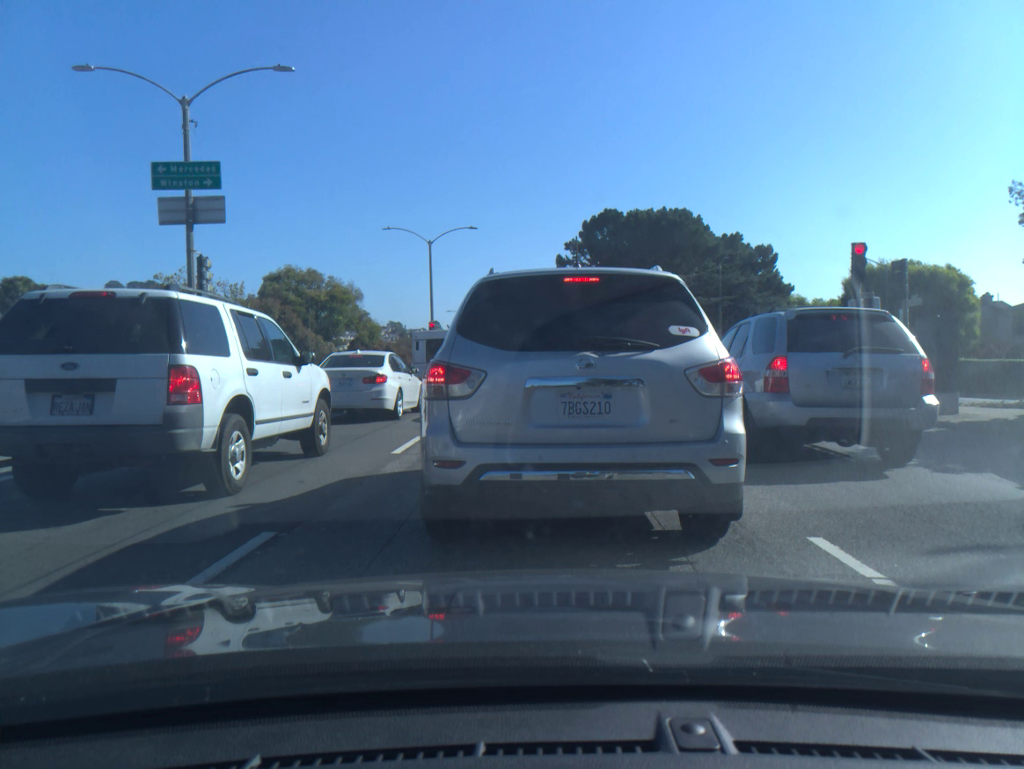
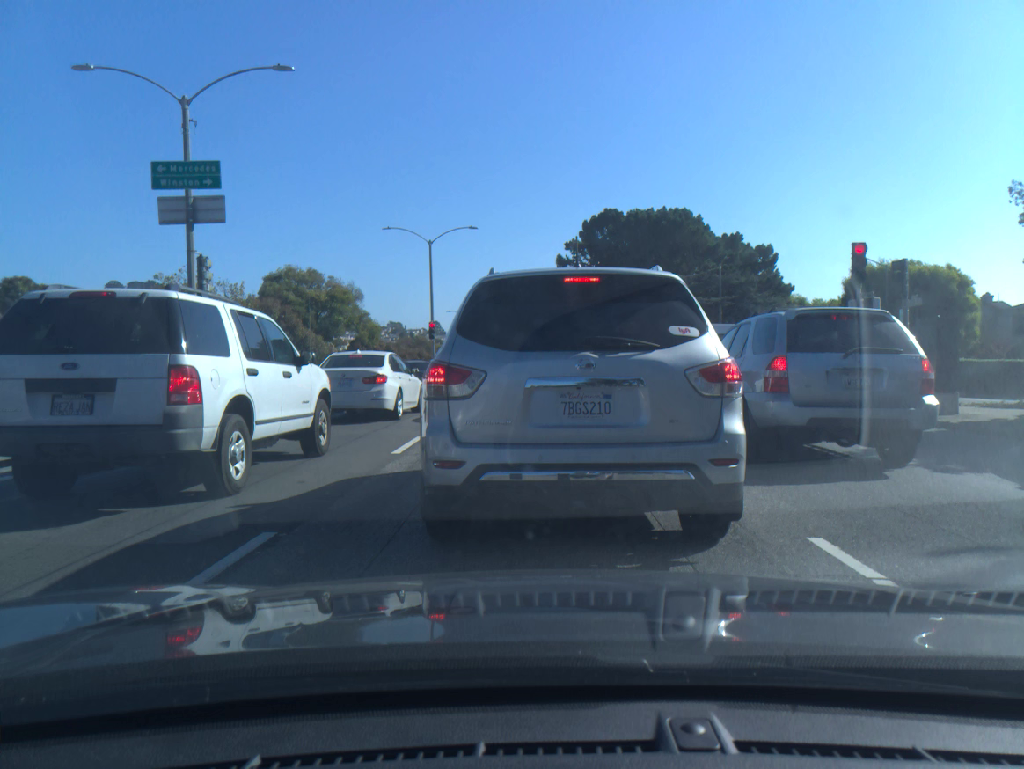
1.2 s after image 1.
(0.0, 0.0) m; 0°
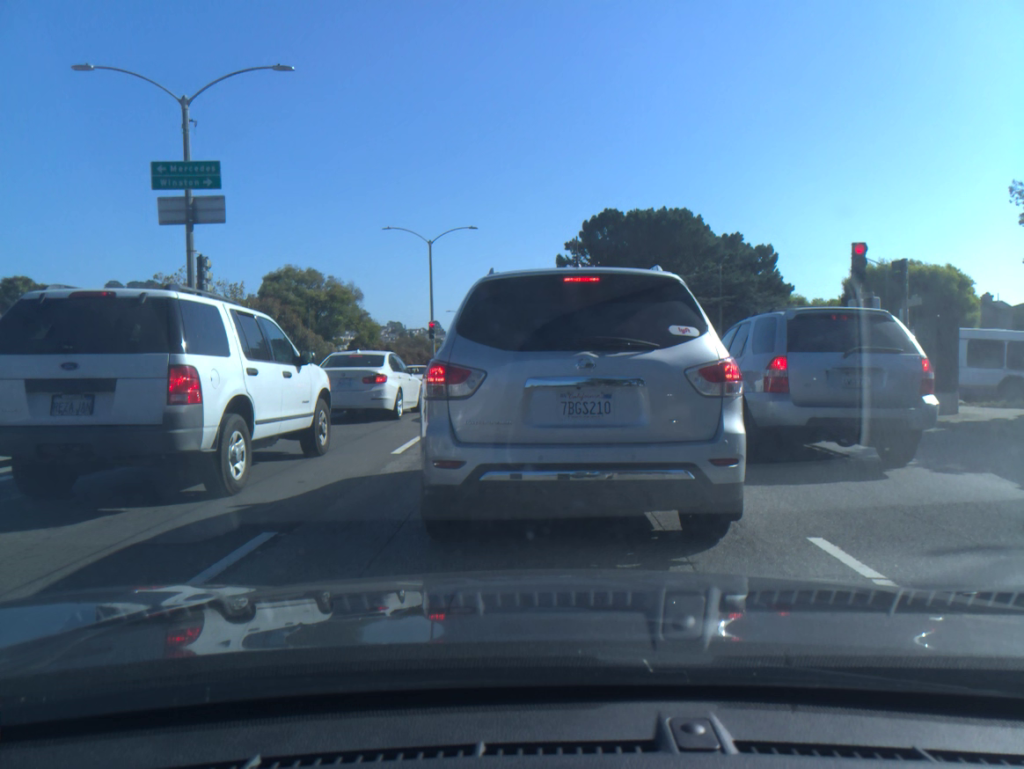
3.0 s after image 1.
(0.0, 0.0) m; 0°
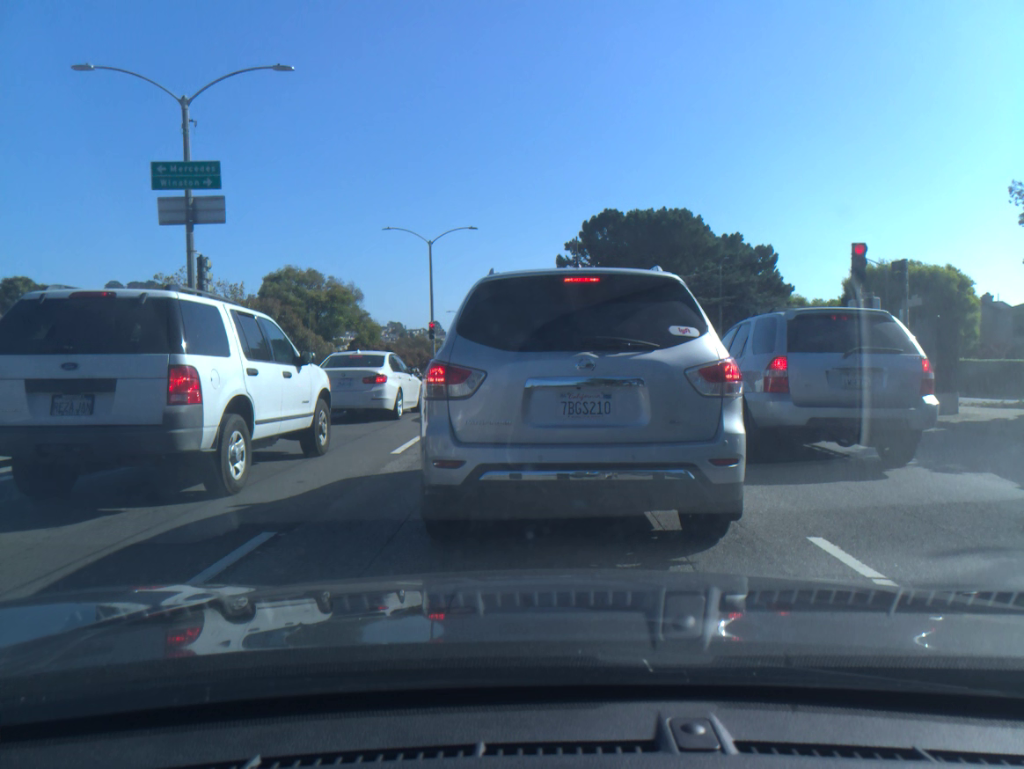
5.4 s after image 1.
(0.0, 0.0) m; 0°
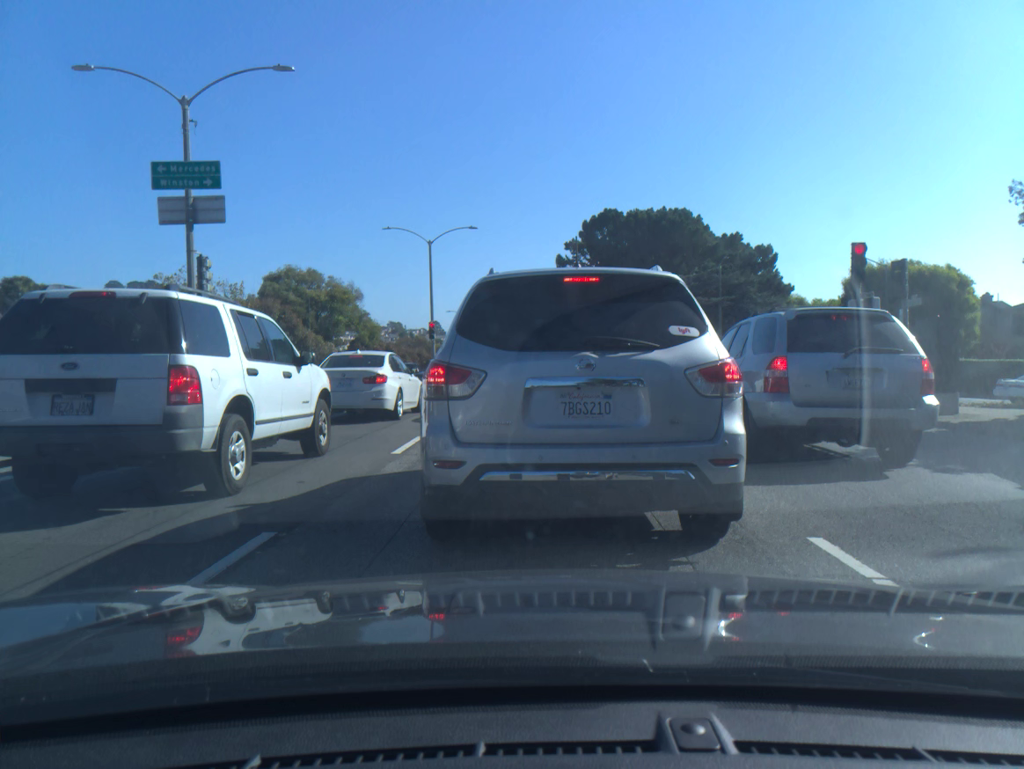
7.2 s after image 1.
(0.0, 0.0) m; 0°
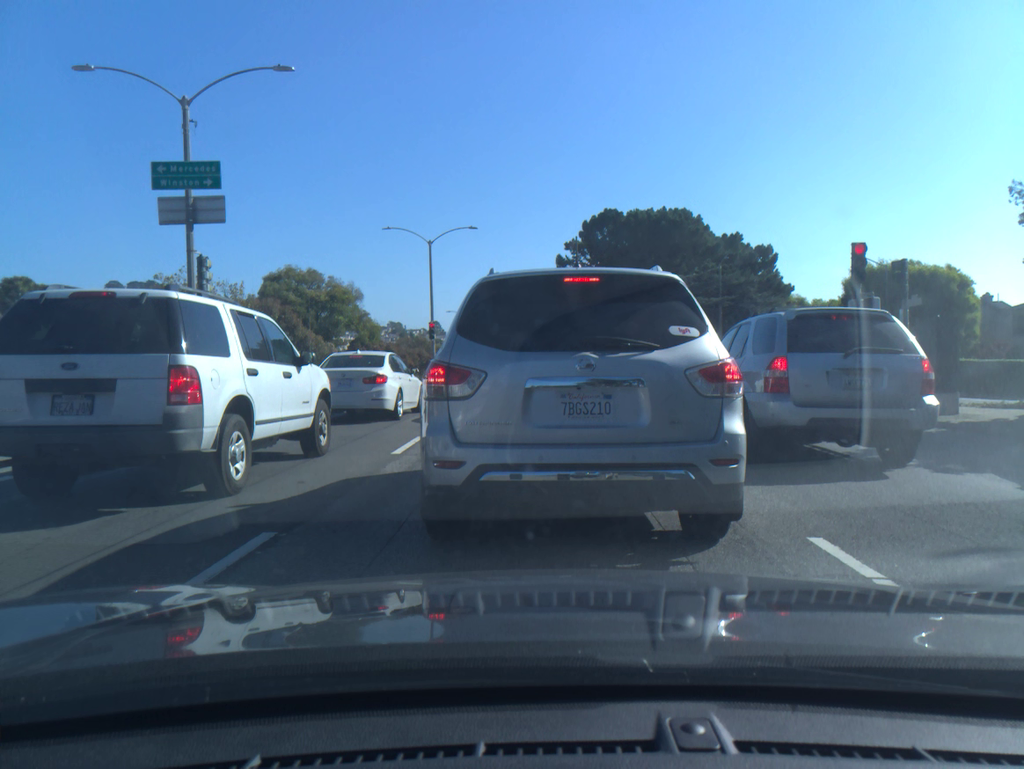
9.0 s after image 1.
(0.0, 0.0) m; 0°
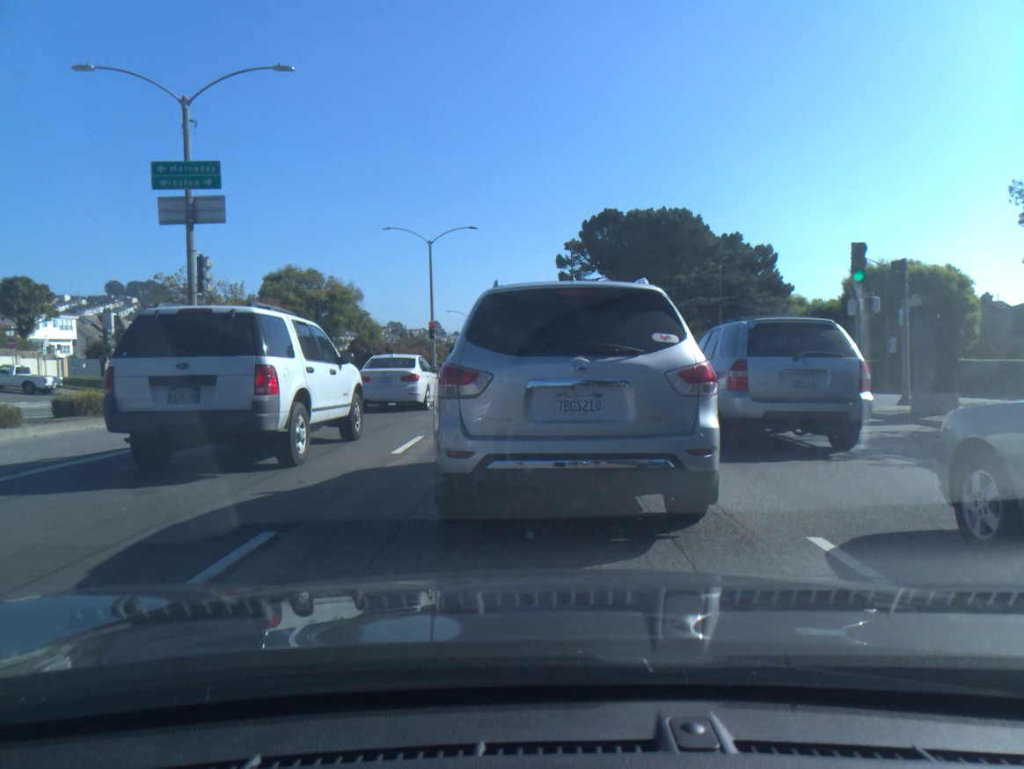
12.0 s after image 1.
(+0.1, -0.1) m; -1°
